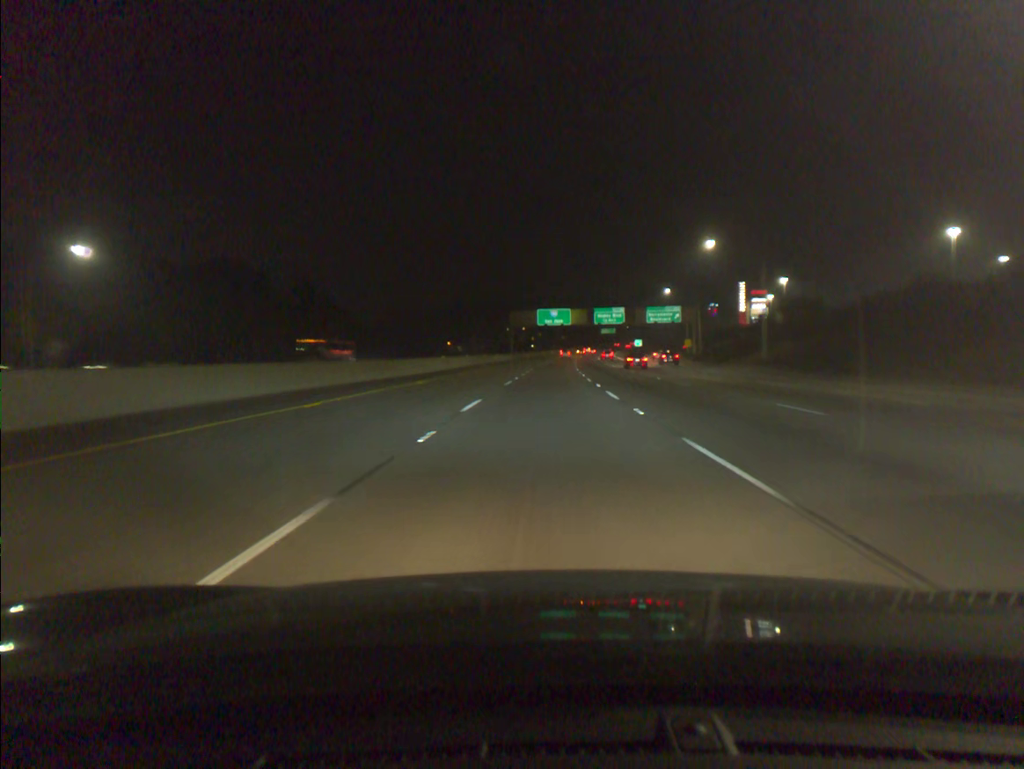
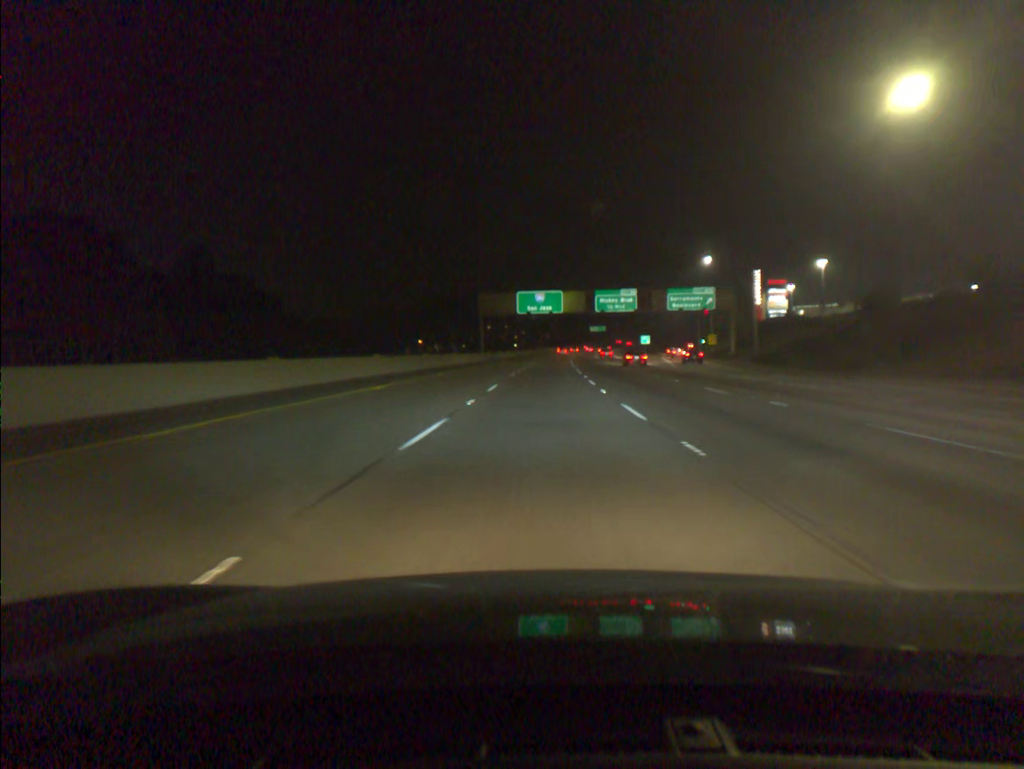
(+0.4, +36.2) m; +1°
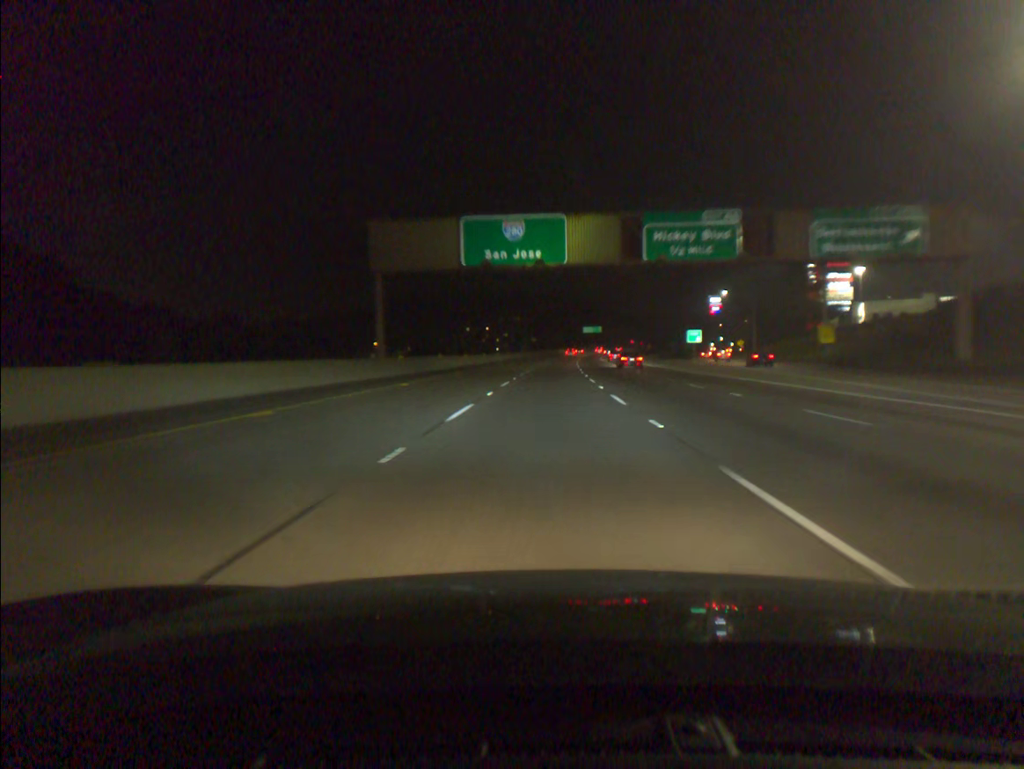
(+0.5, +54.2) m; +1°
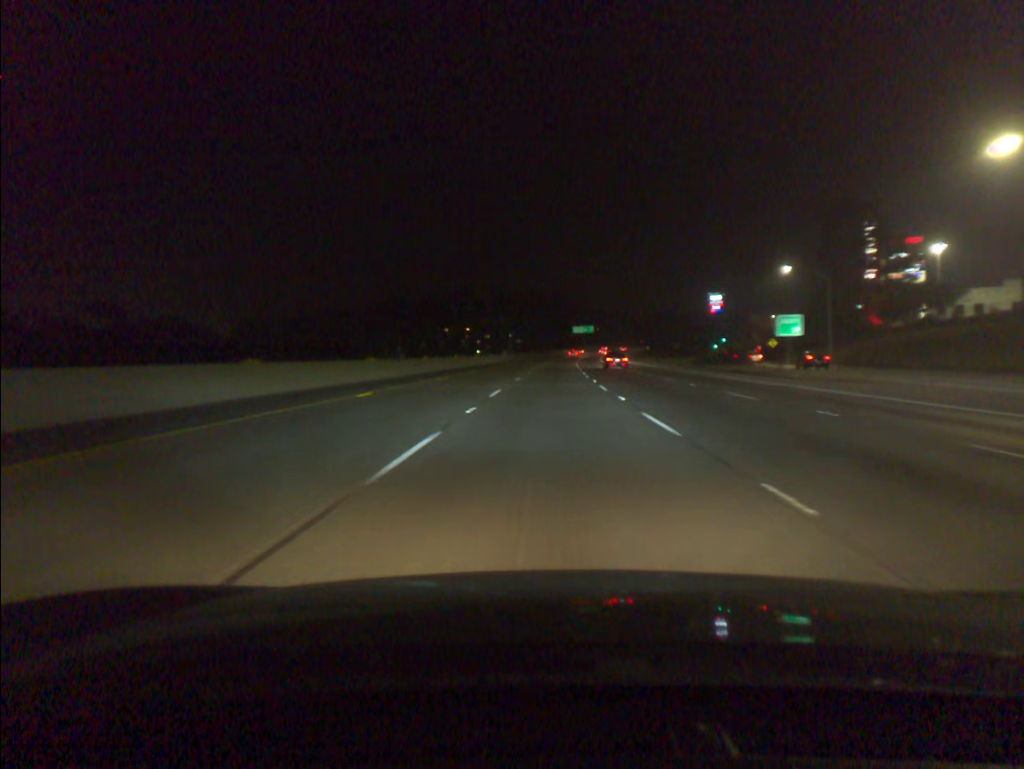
(+0.3, +36.1) m; +1°
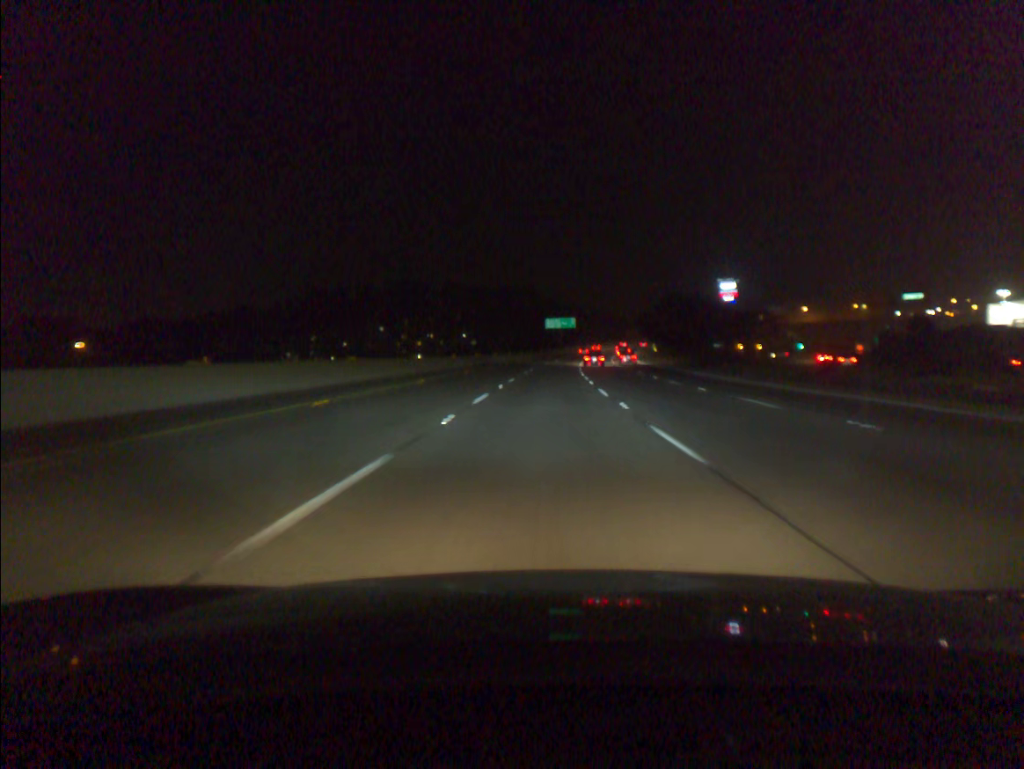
(+2.2, +90.8) m; +2°
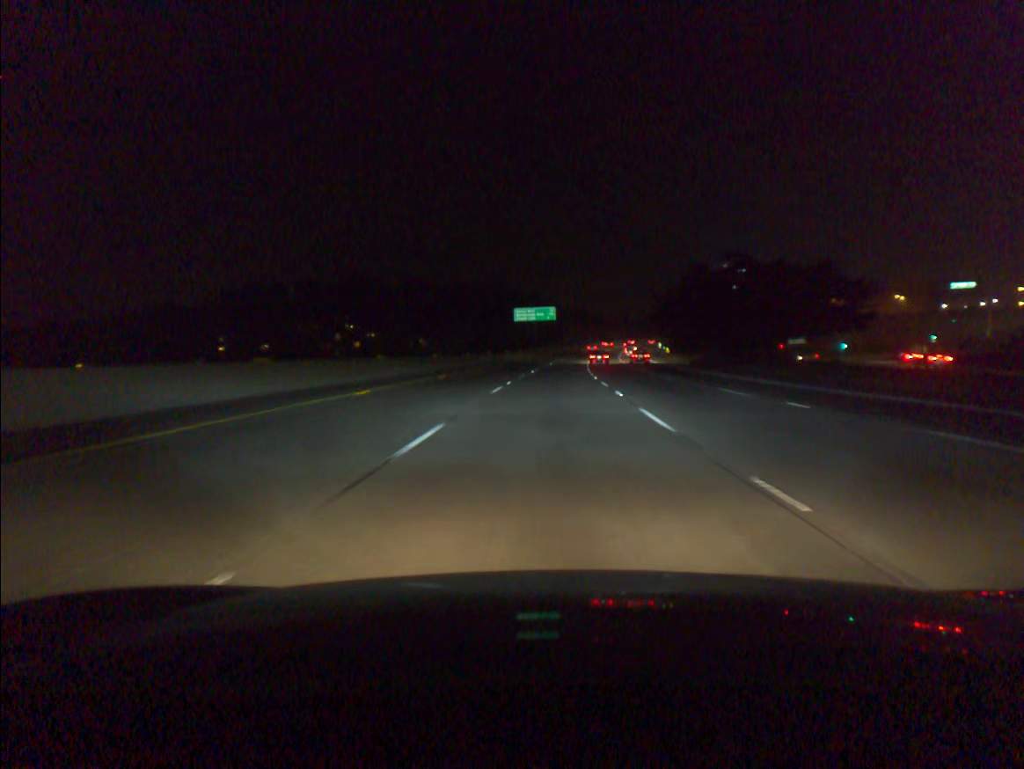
(+0.8, +54.7) m; +2°
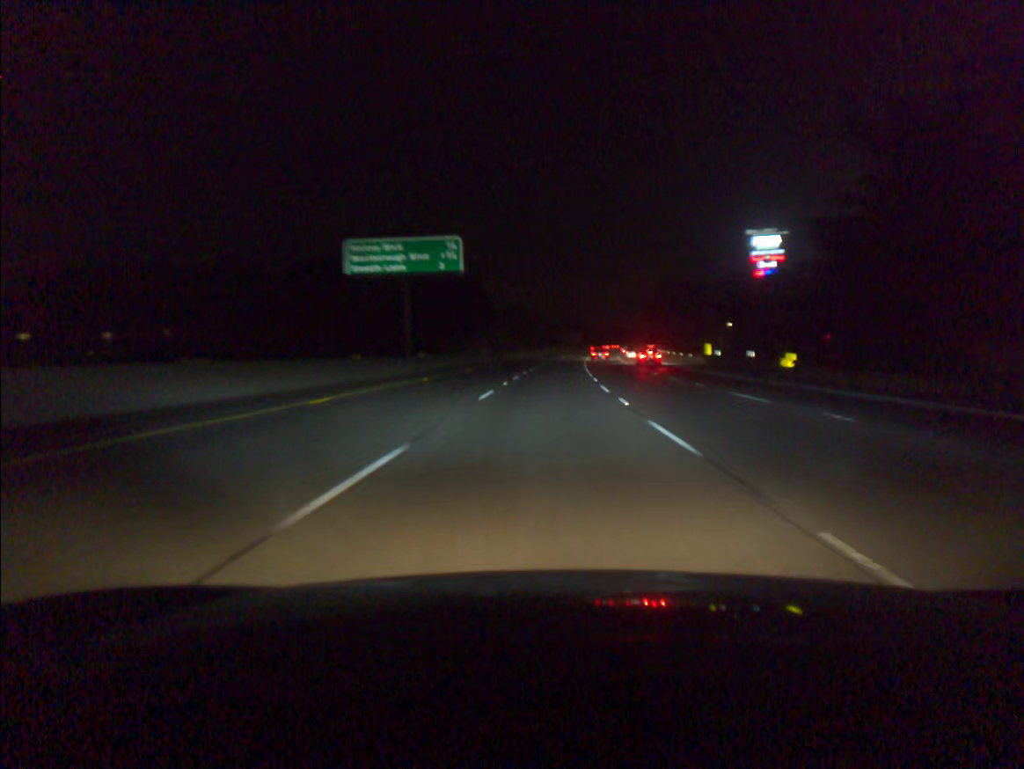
(+3.6, +90.9) m; +4°
